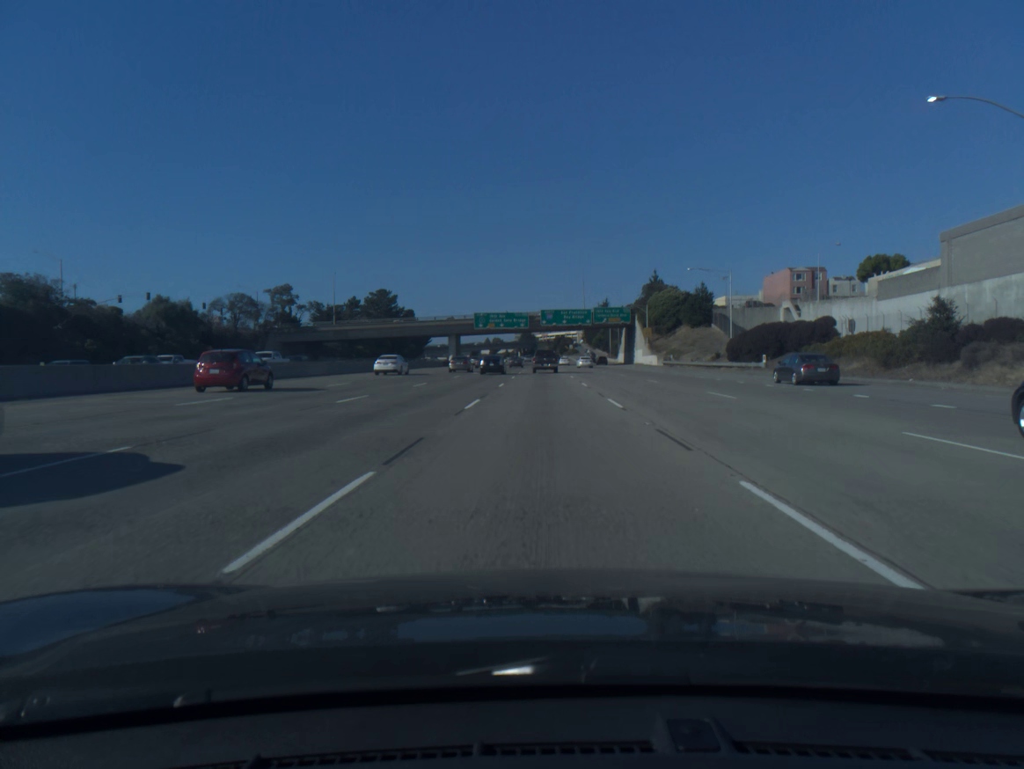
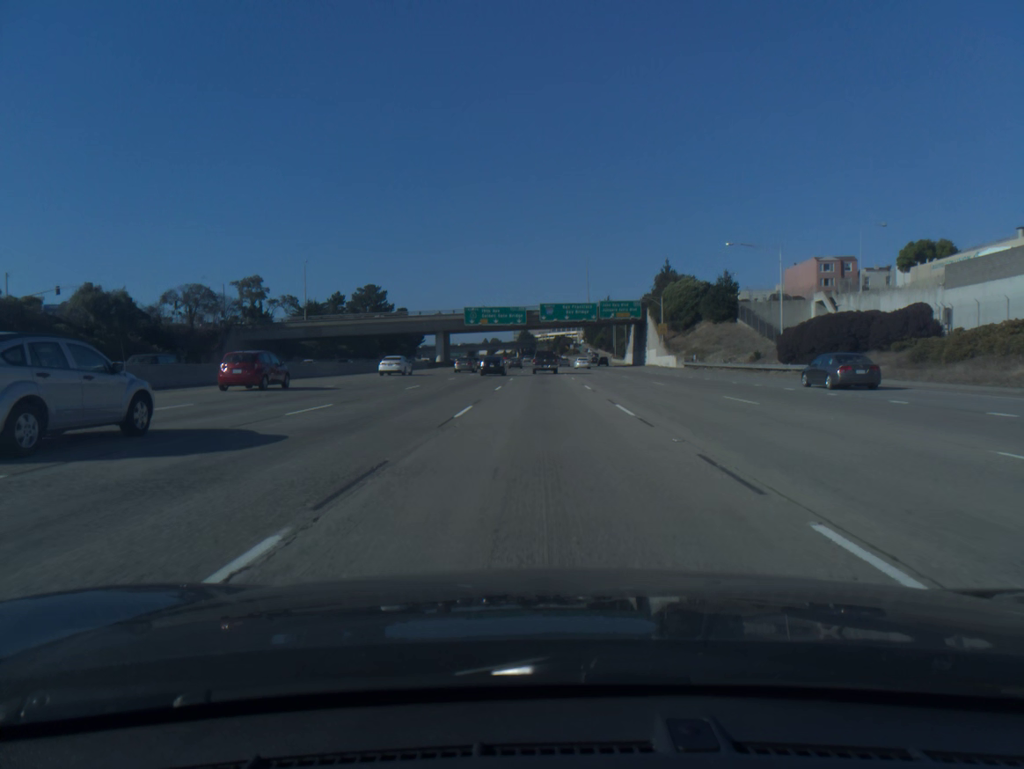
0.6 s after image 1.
(0.0, +16.7) m; 0°
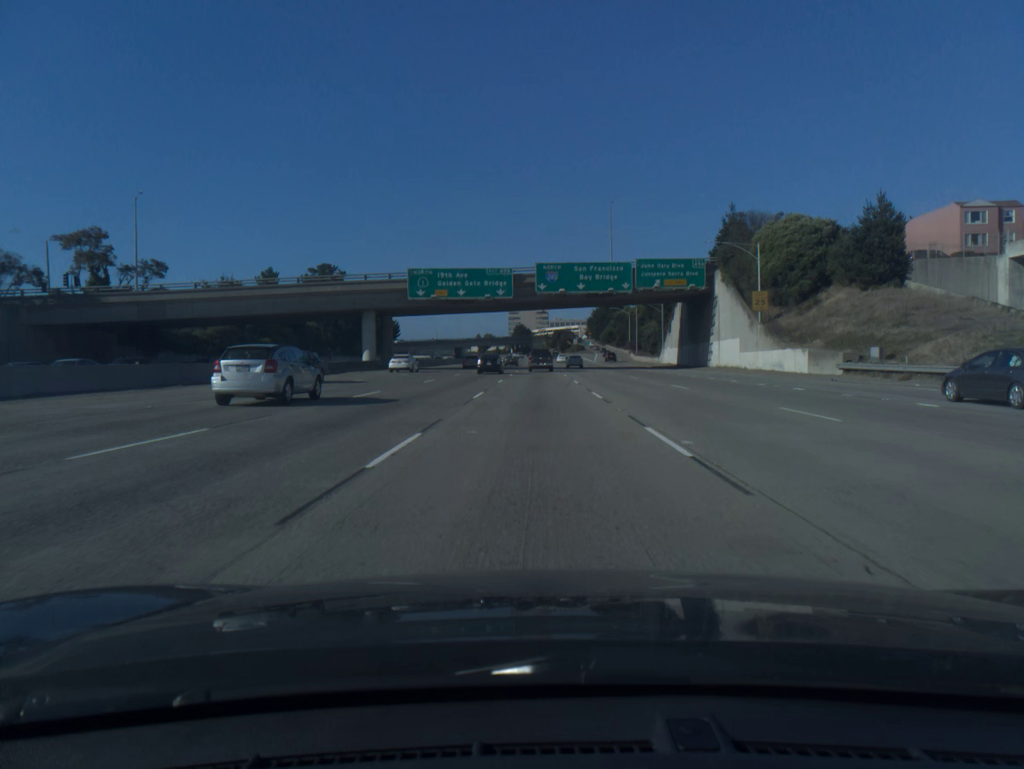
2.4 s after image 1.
(+0.2, +50.3) m; 0°
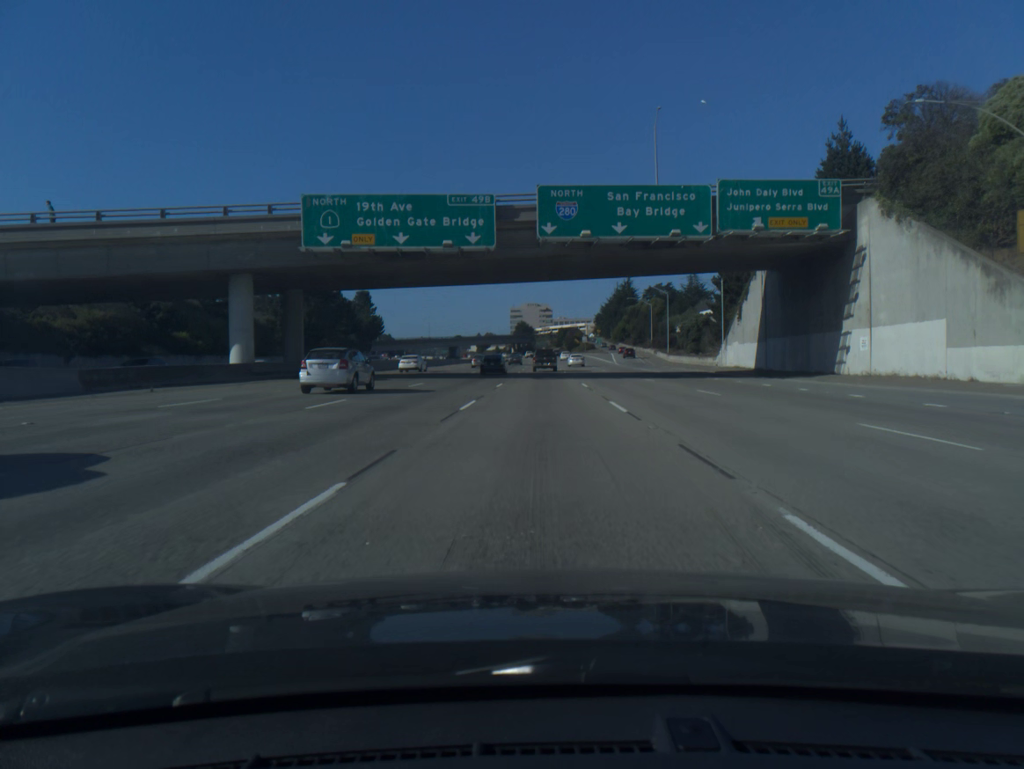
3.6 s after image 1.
(-0.1, +33.6) m; 0°
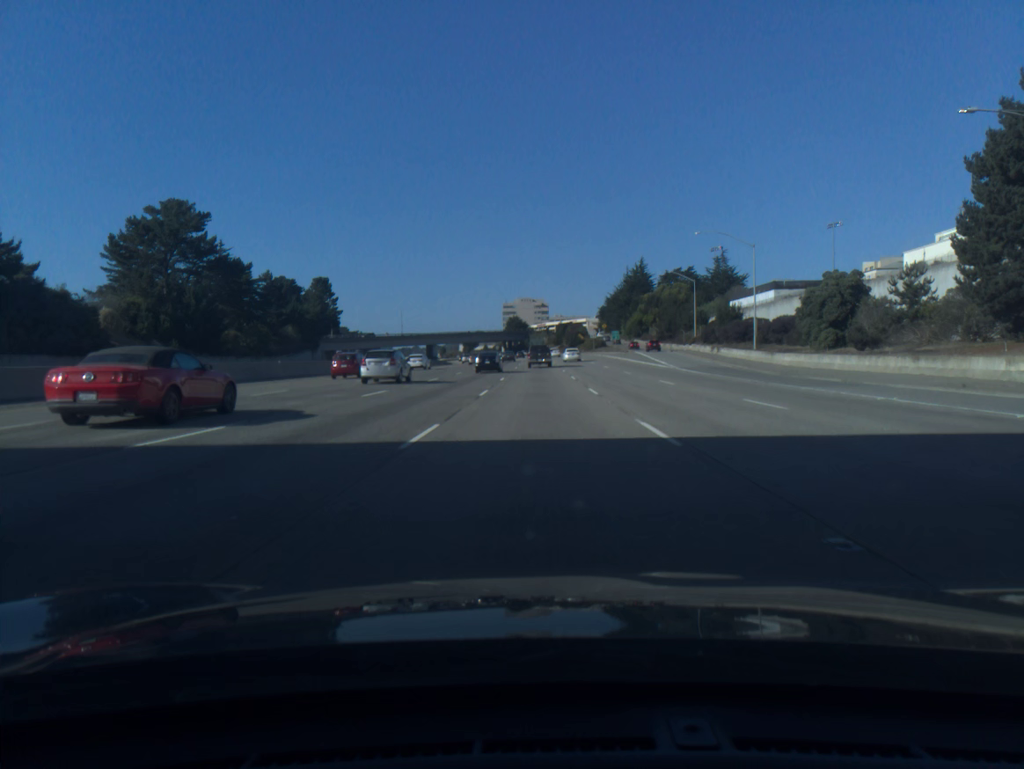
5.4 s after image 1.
(+0.1, +50.6) m; 0°
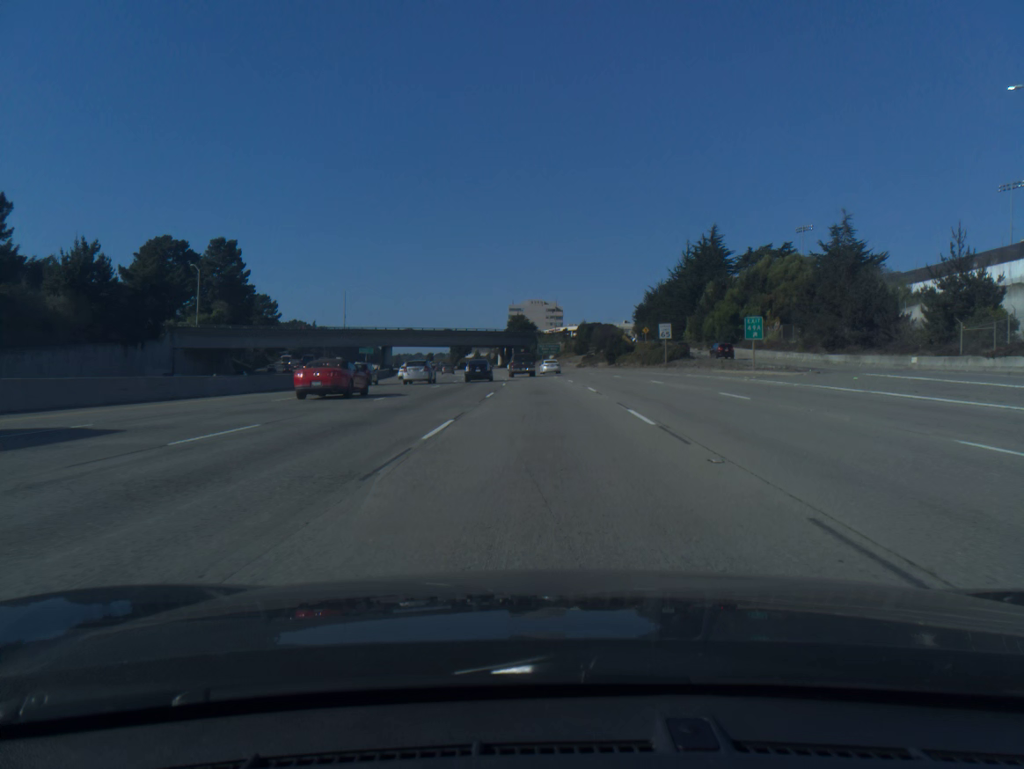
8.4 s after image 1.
(-0.3, +84.1) m; -1°
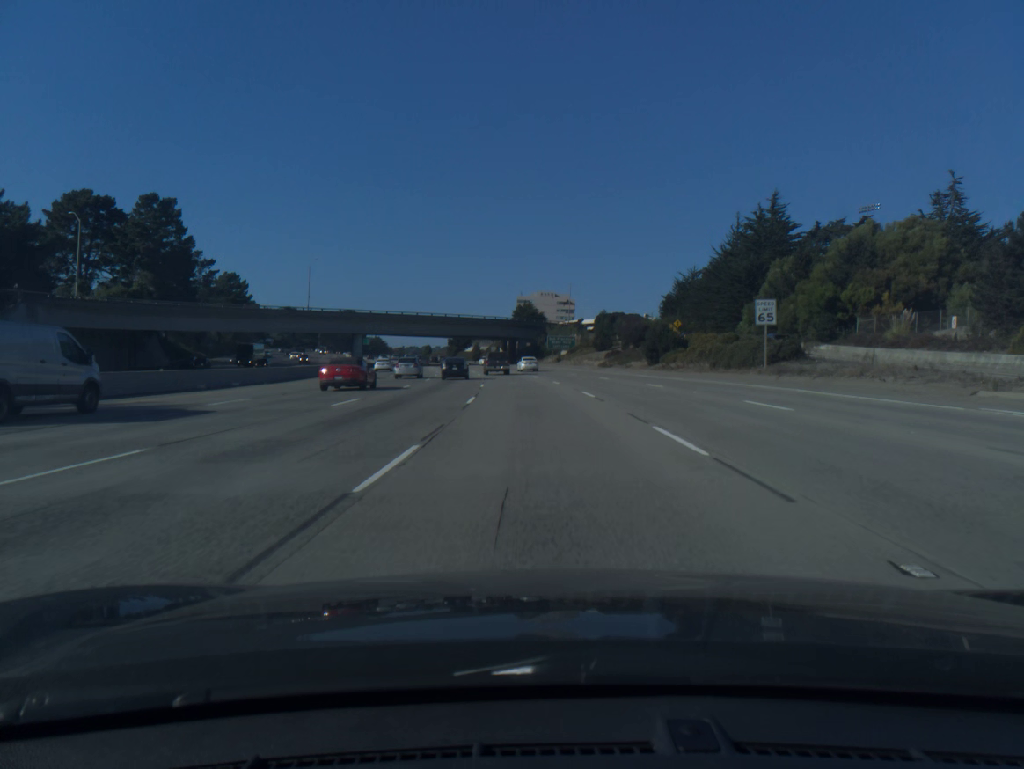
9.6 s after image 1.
(-0.1, +33.4) m; -1°
